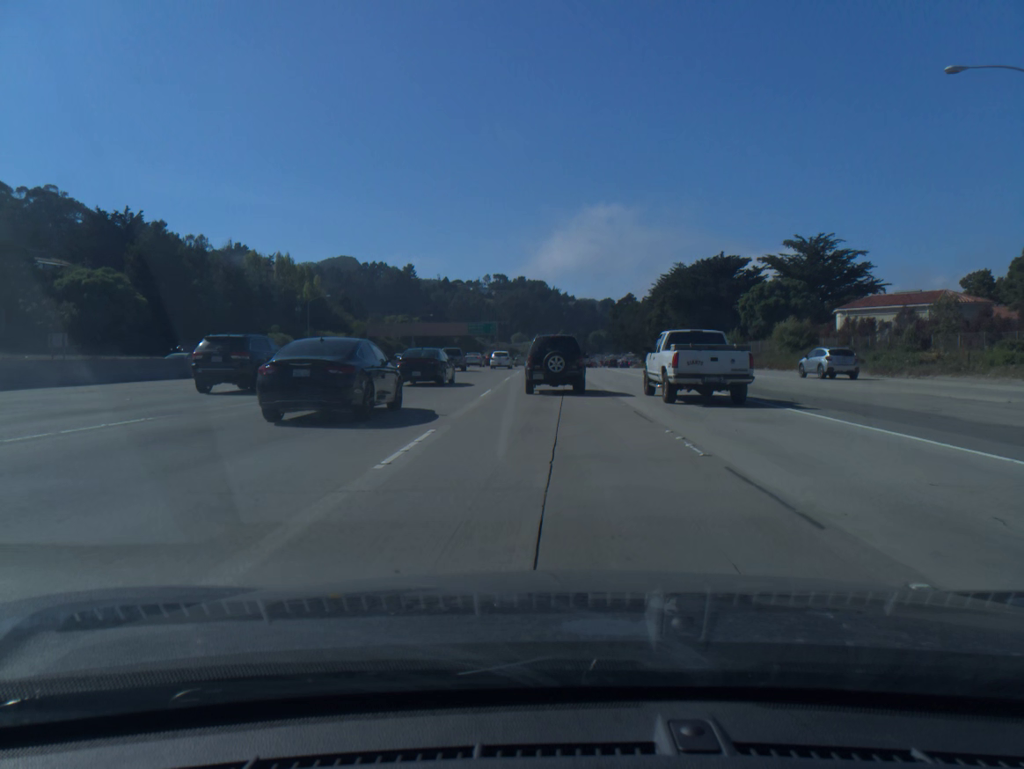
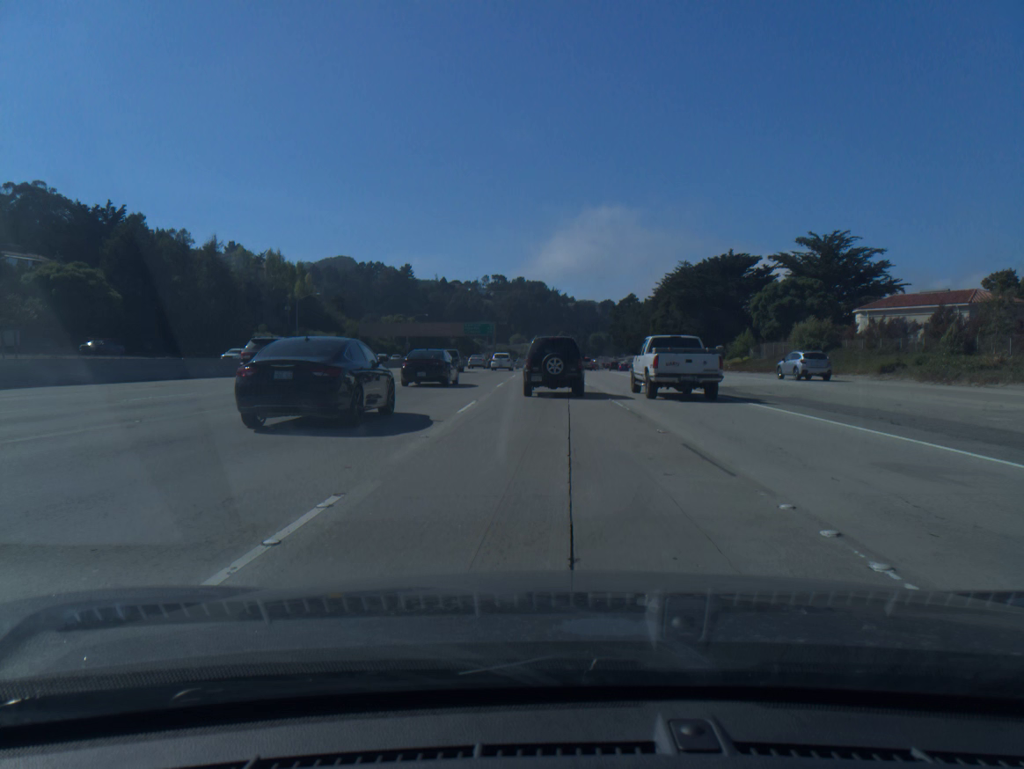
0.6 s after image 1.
(0.0, +5.8) m; 0°
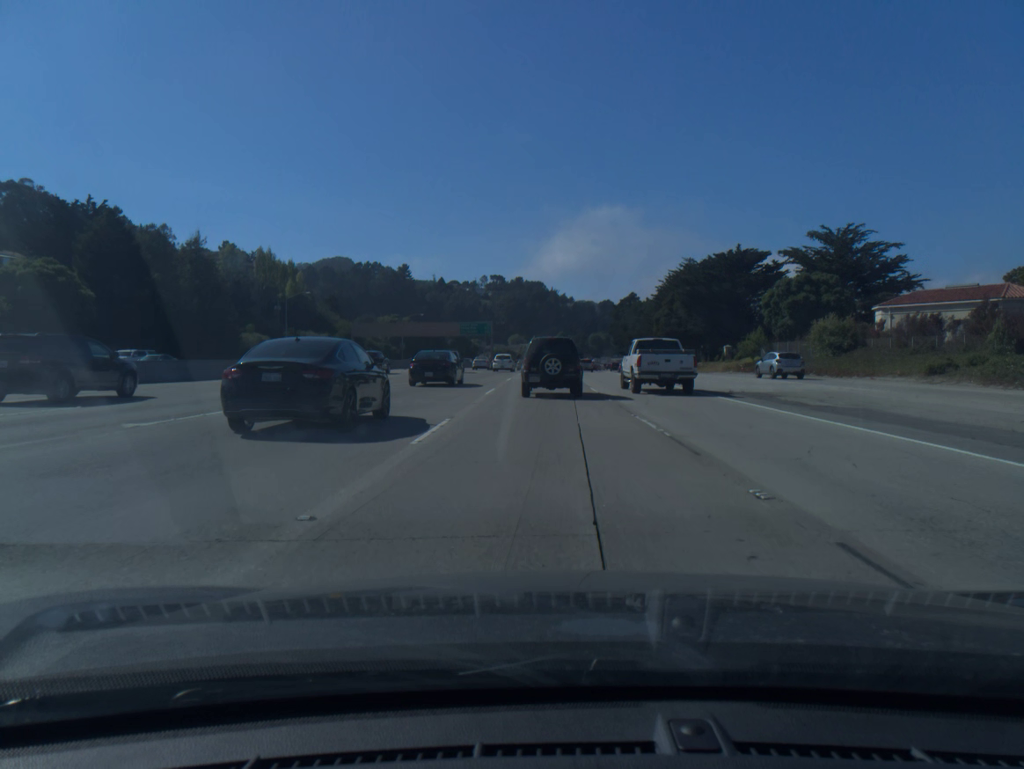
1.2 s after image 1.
(0.0, +5.7) m; 0°
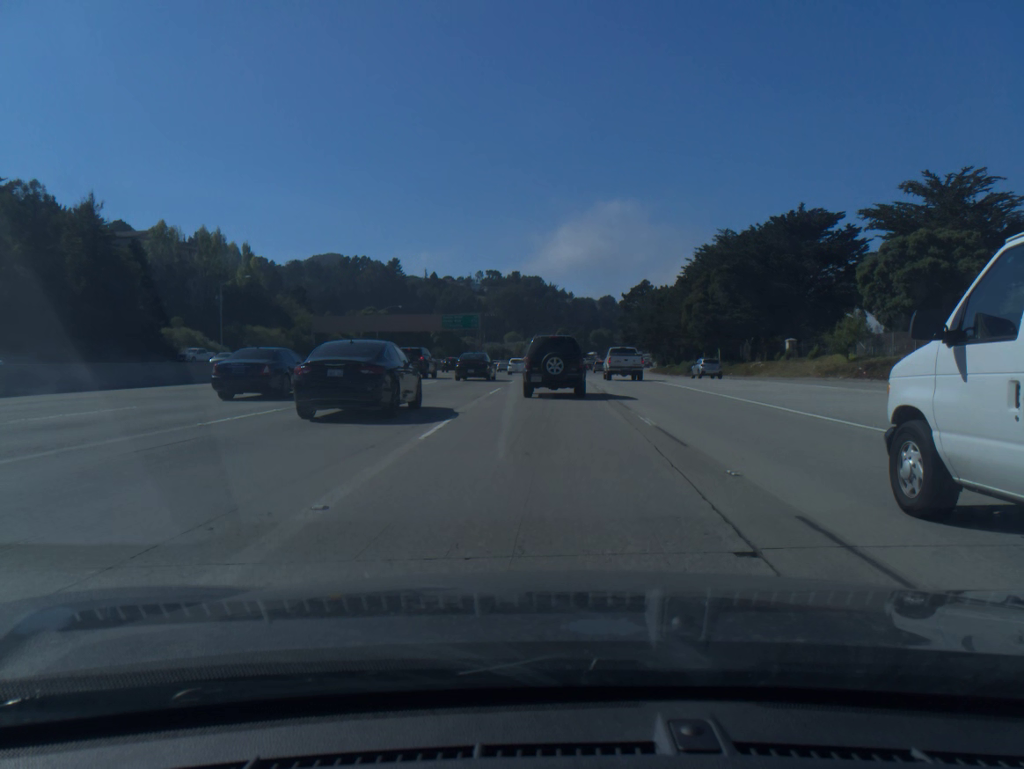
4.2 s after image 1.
(0.0, +28.2) m; 0°
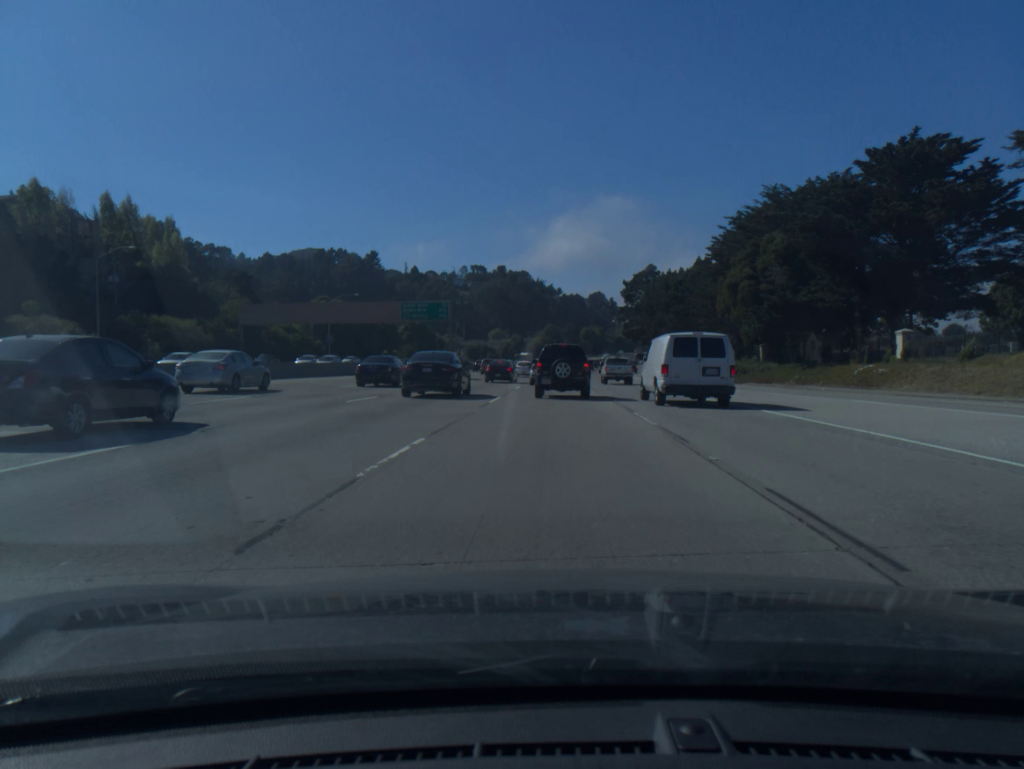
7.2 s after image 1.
(+0.1, +27.9) m; +1°
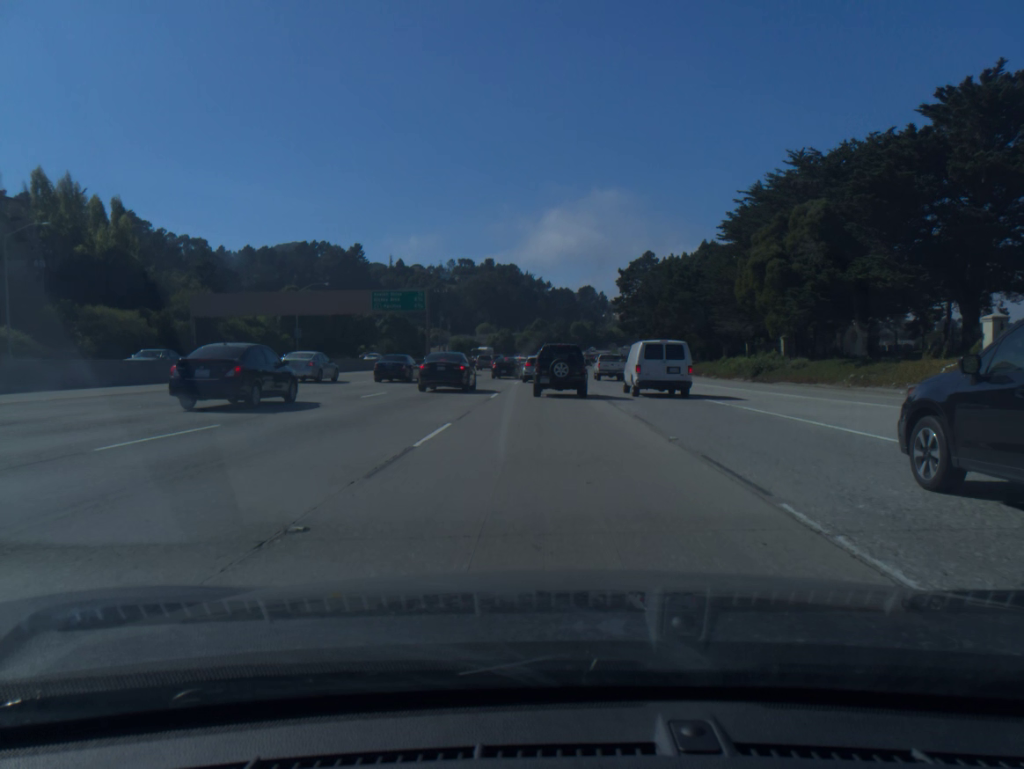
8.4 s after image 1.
(+0.1, +11.8) m; +1°
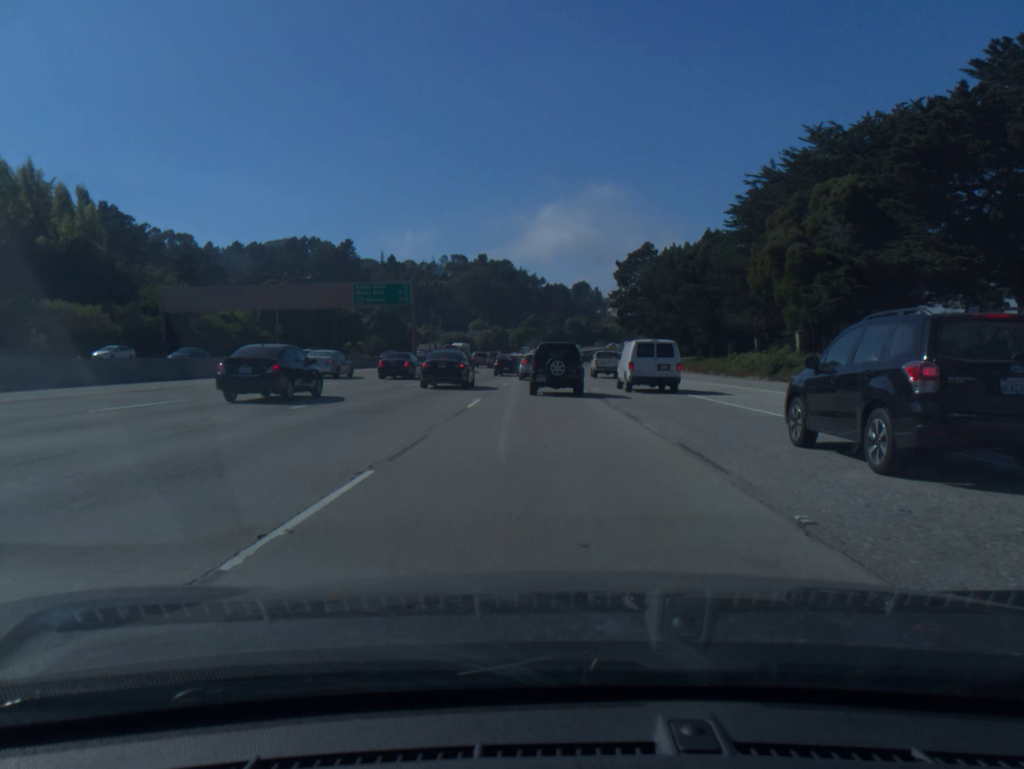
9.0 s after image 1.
(0.0, +6.2) m; 0°
